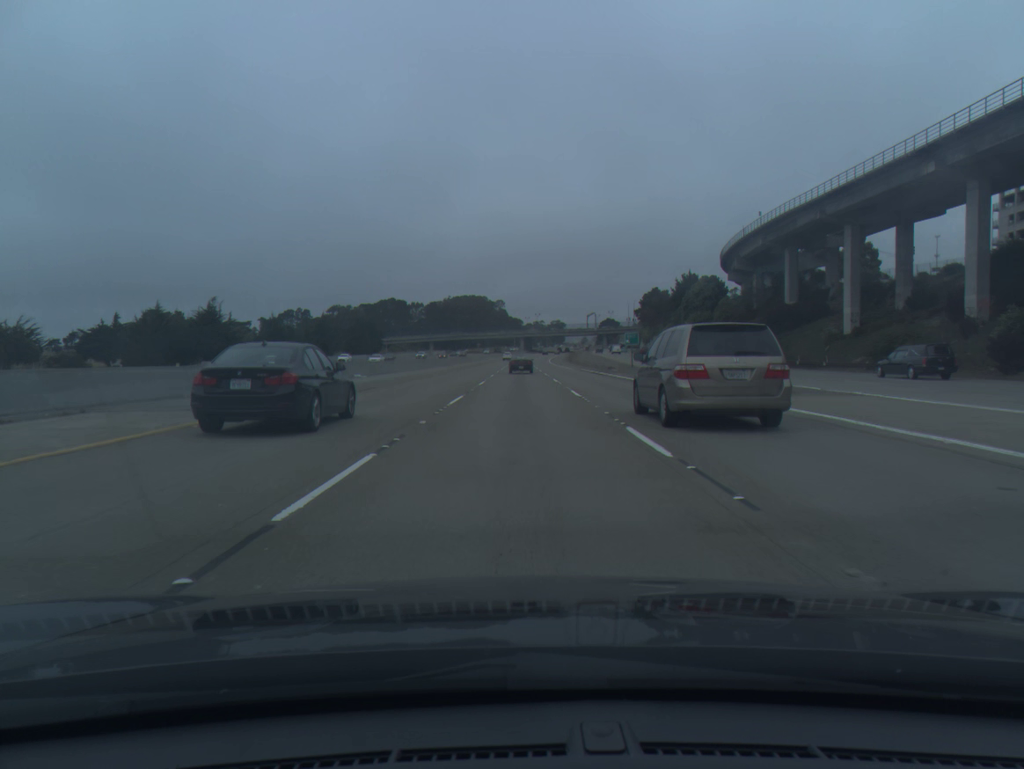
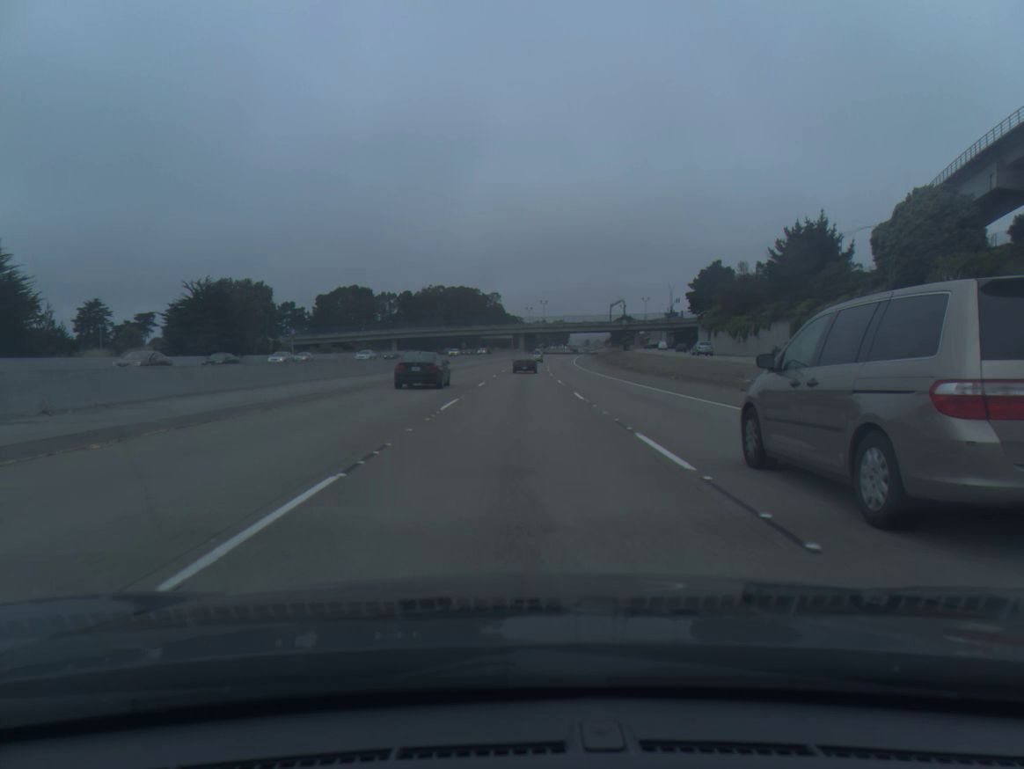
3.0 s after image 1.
(+0.1, +88.9) m; 0°
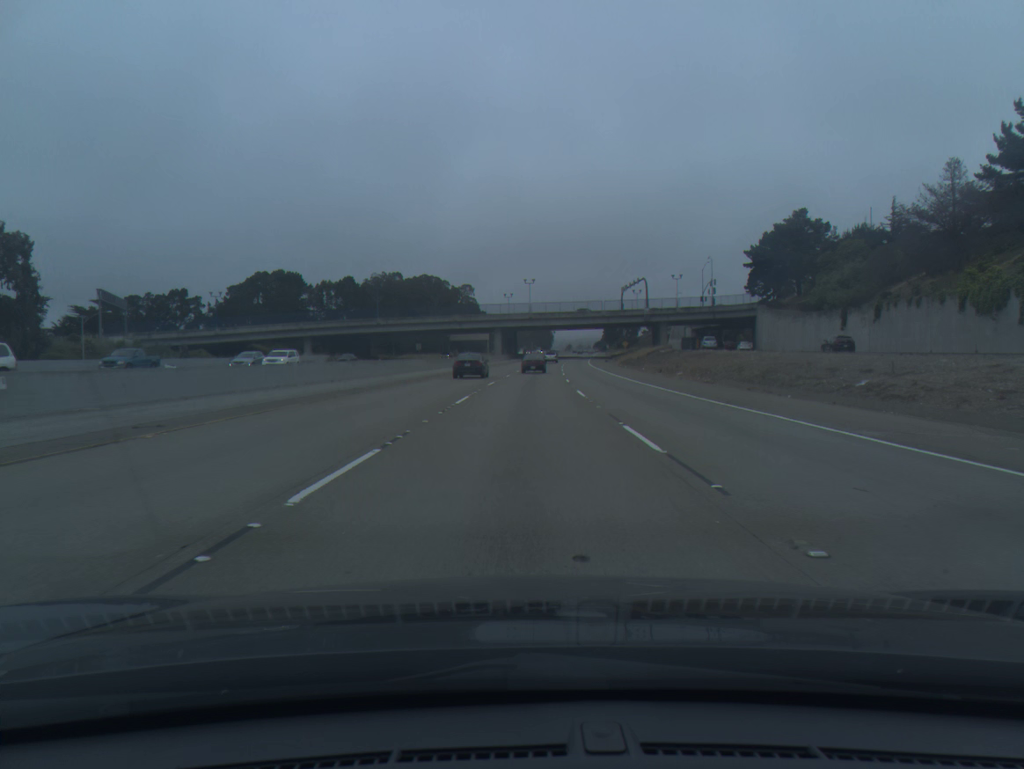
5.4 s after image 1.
(+0.8, +70.4) m; +2°
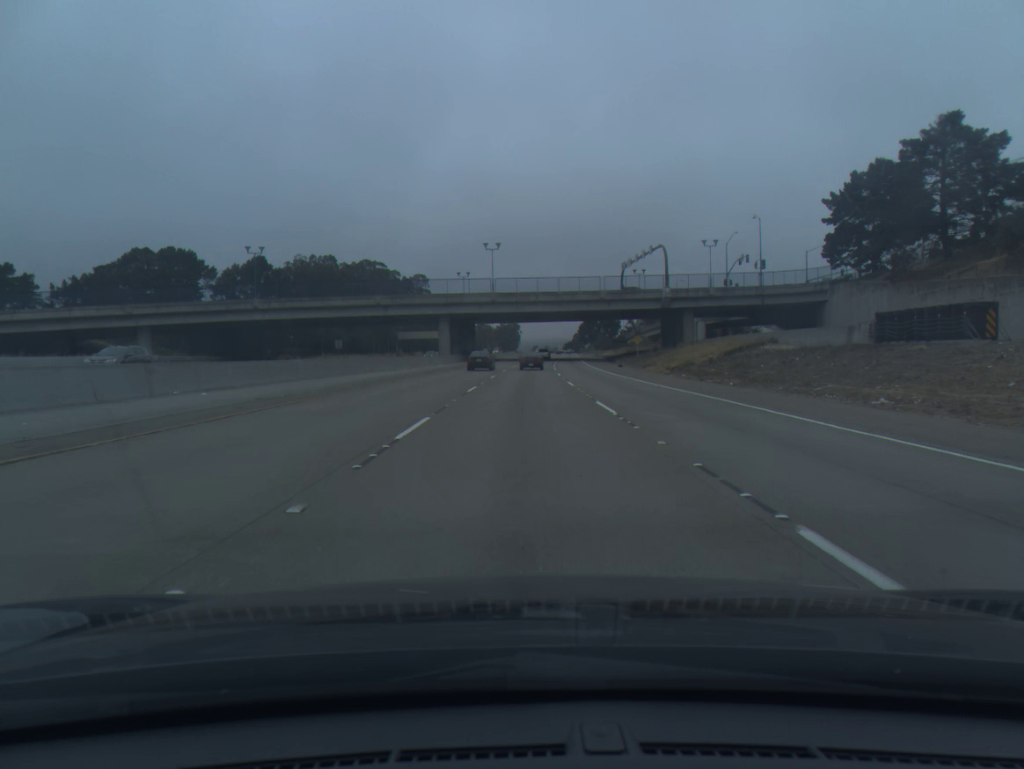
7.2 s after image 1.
(+1.0, +52.3) m; +2°
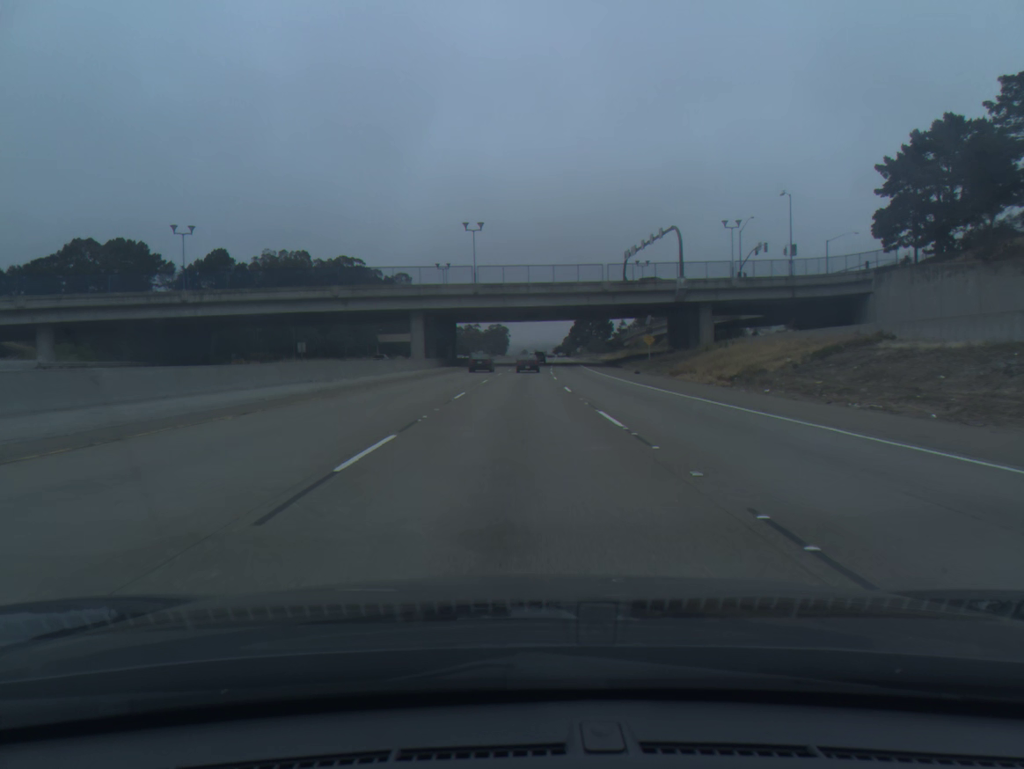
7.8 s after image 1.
(+0.1, +17.3) m; +1°
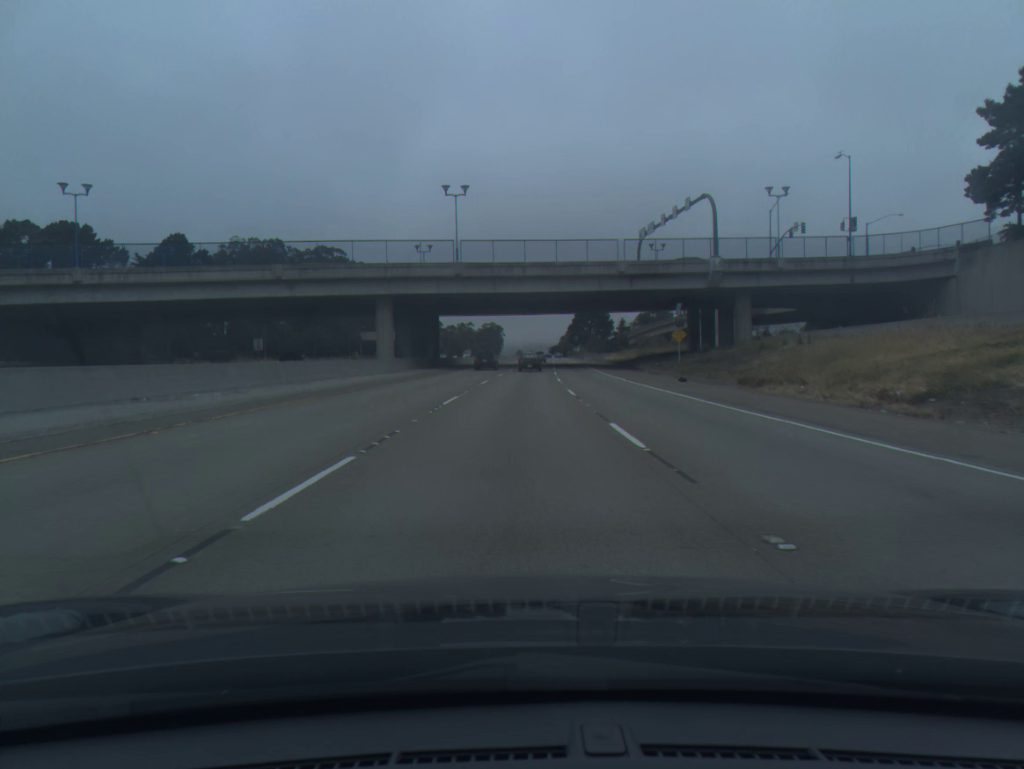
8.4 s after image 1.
(+0.1, +17.3) m; 0°
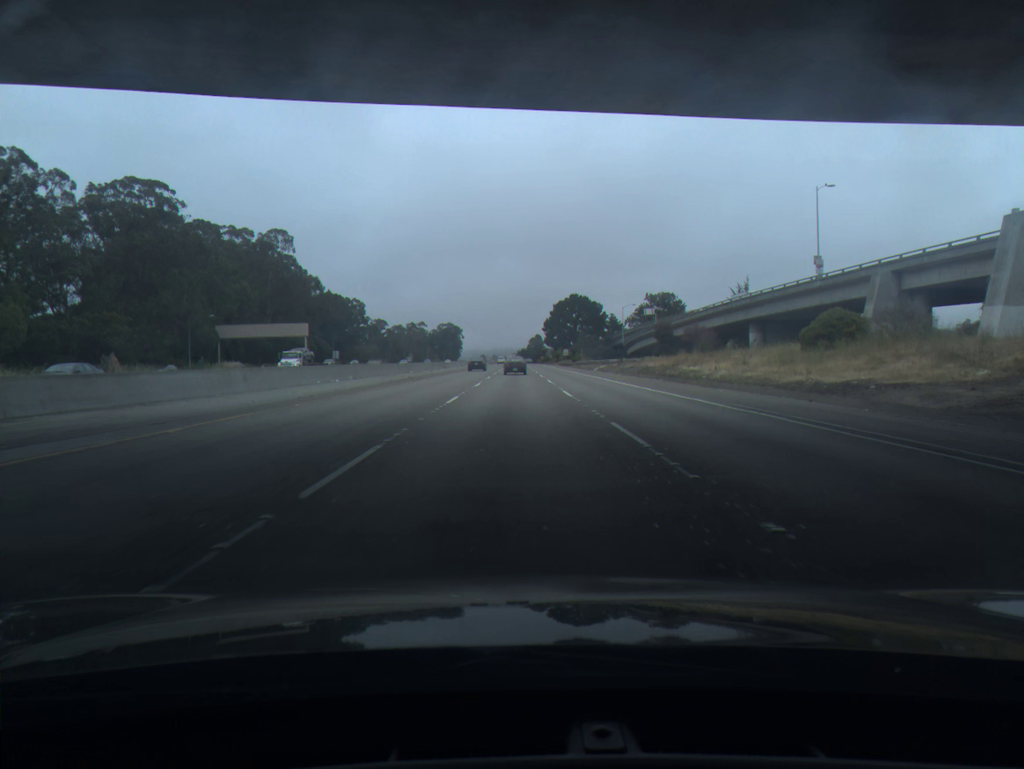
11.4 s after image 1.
(+2.0, +87.0) m; +3°
